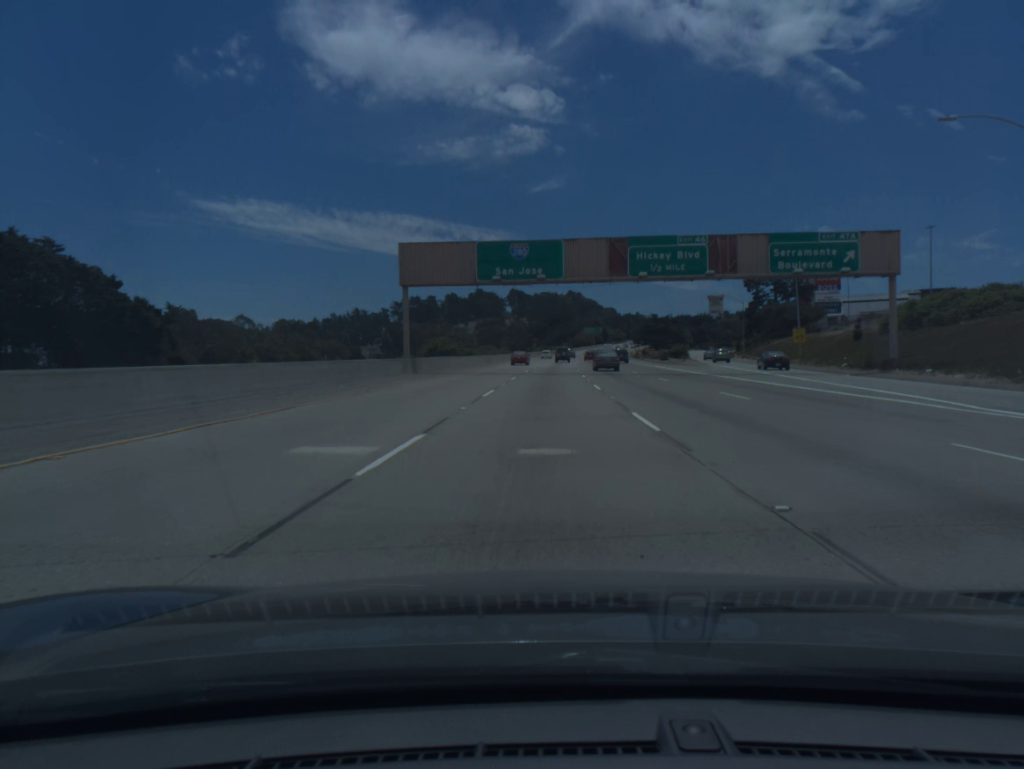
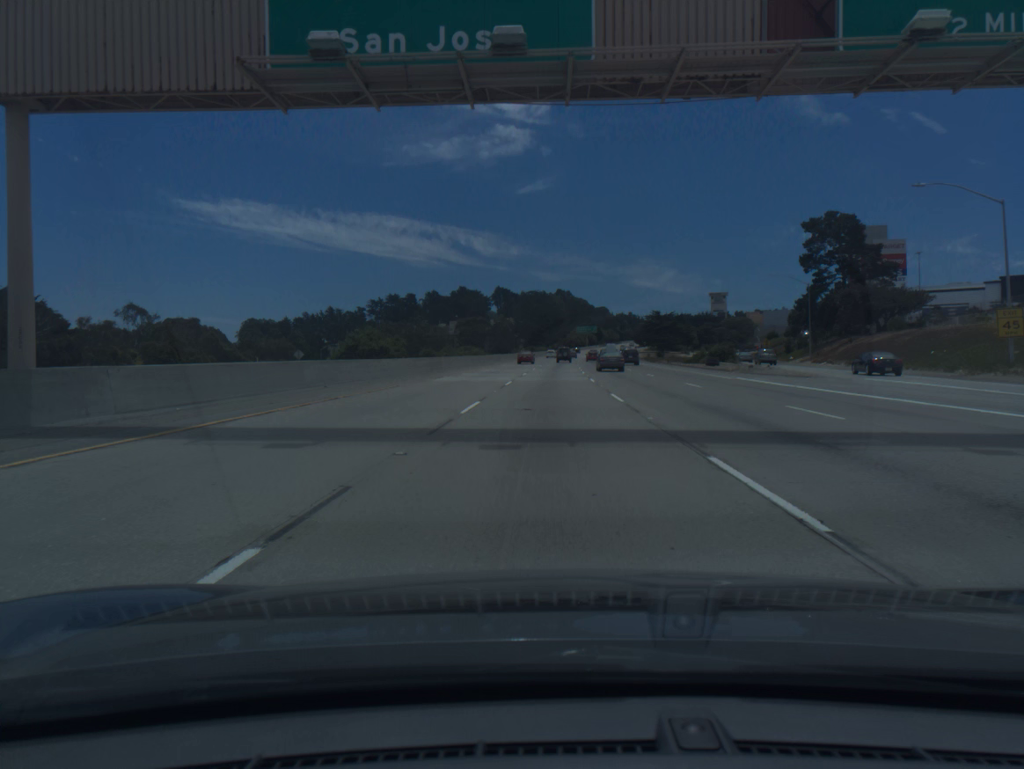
(+0.2, +36.4) m; +1°
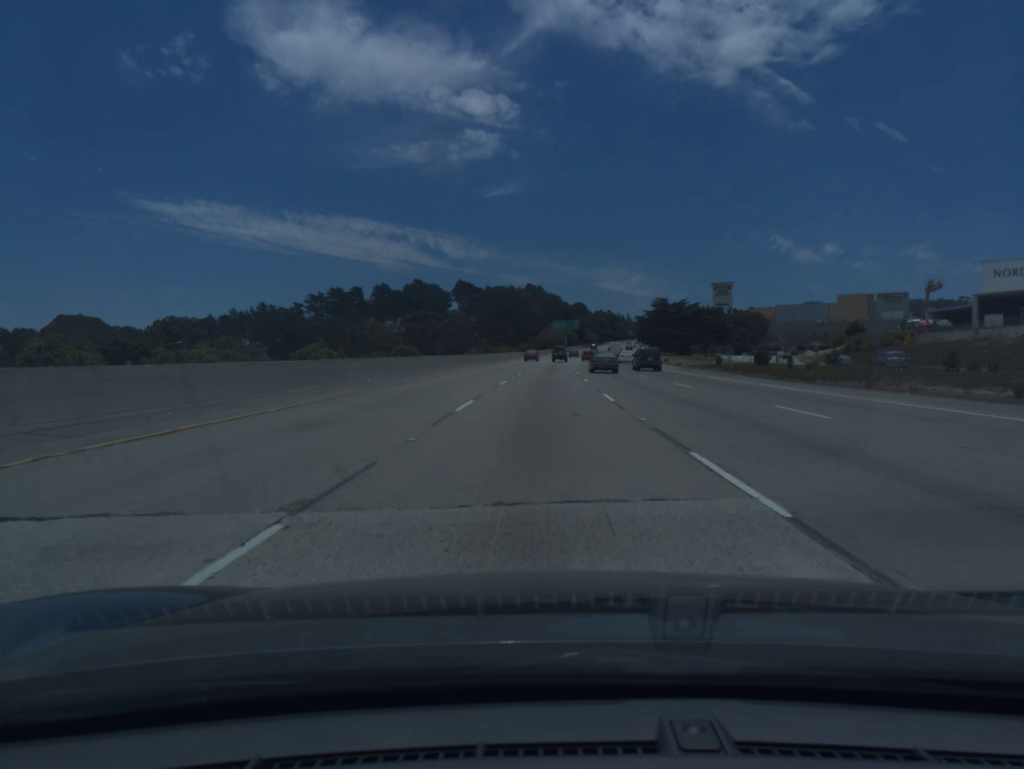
(+1.5, +72.8) m; +2°
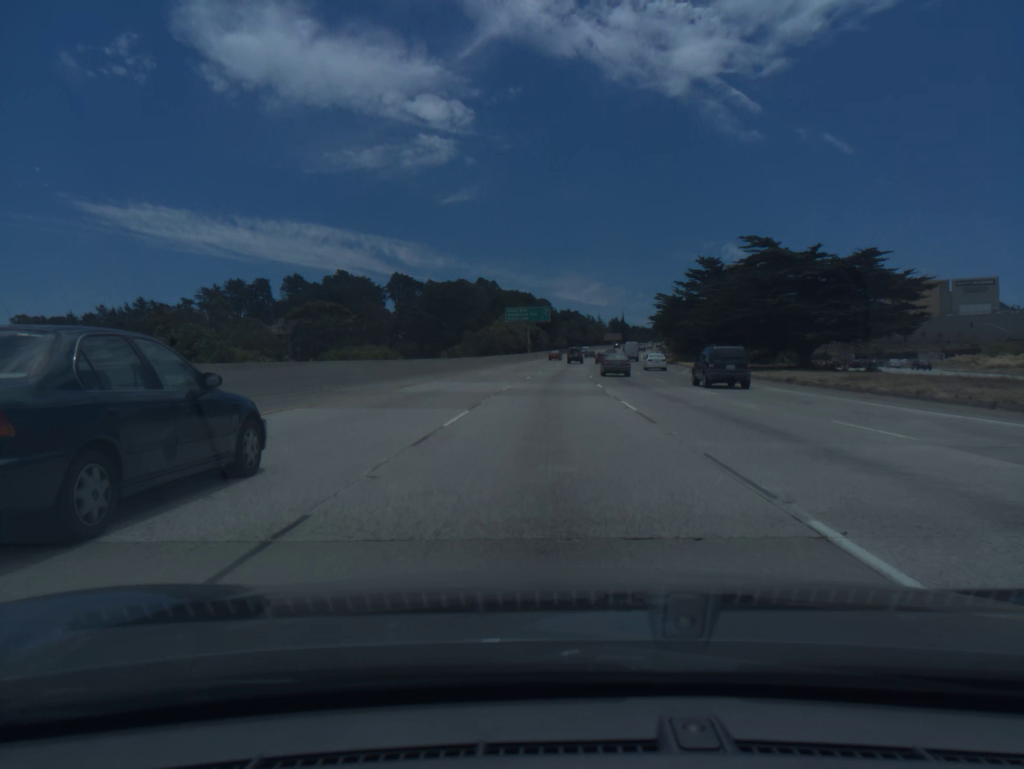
(+1.9, +91.0) m; +3°
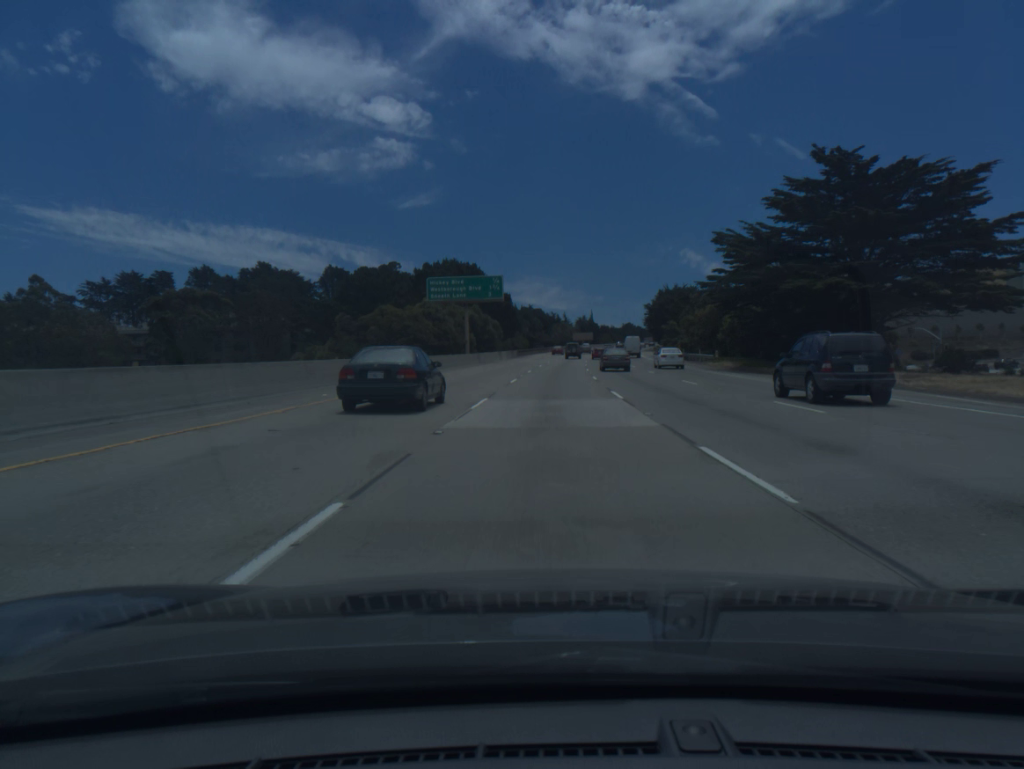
(+1.4, +54.7) m; +3°
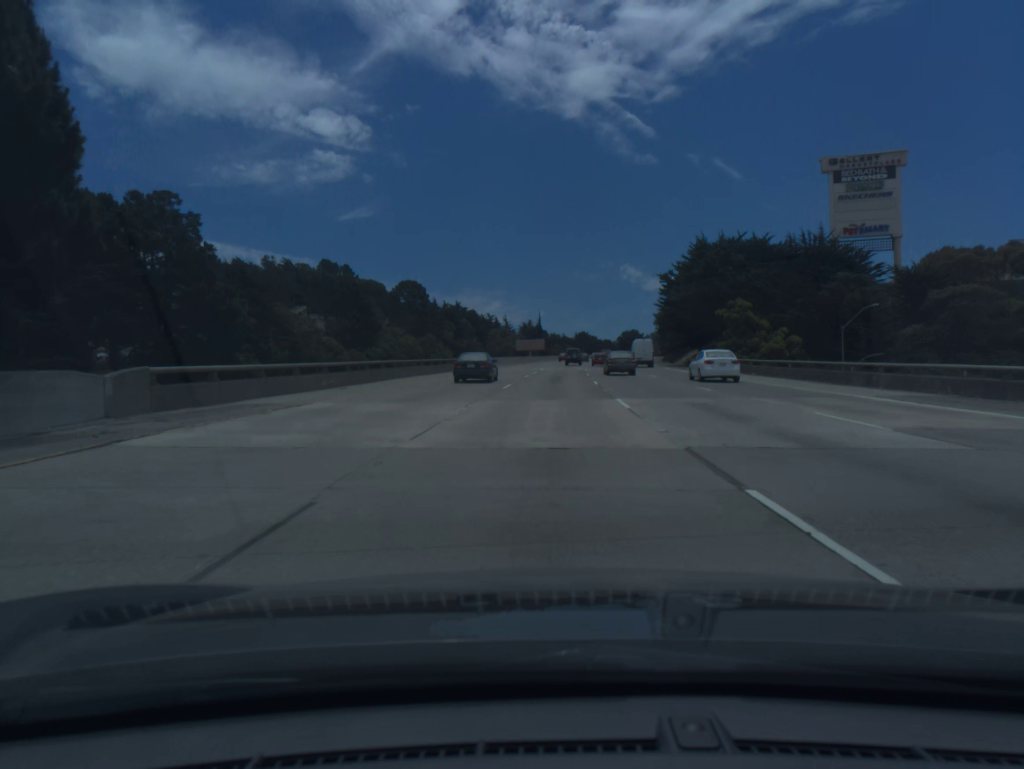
(+3.5, +91.0) m; +4°
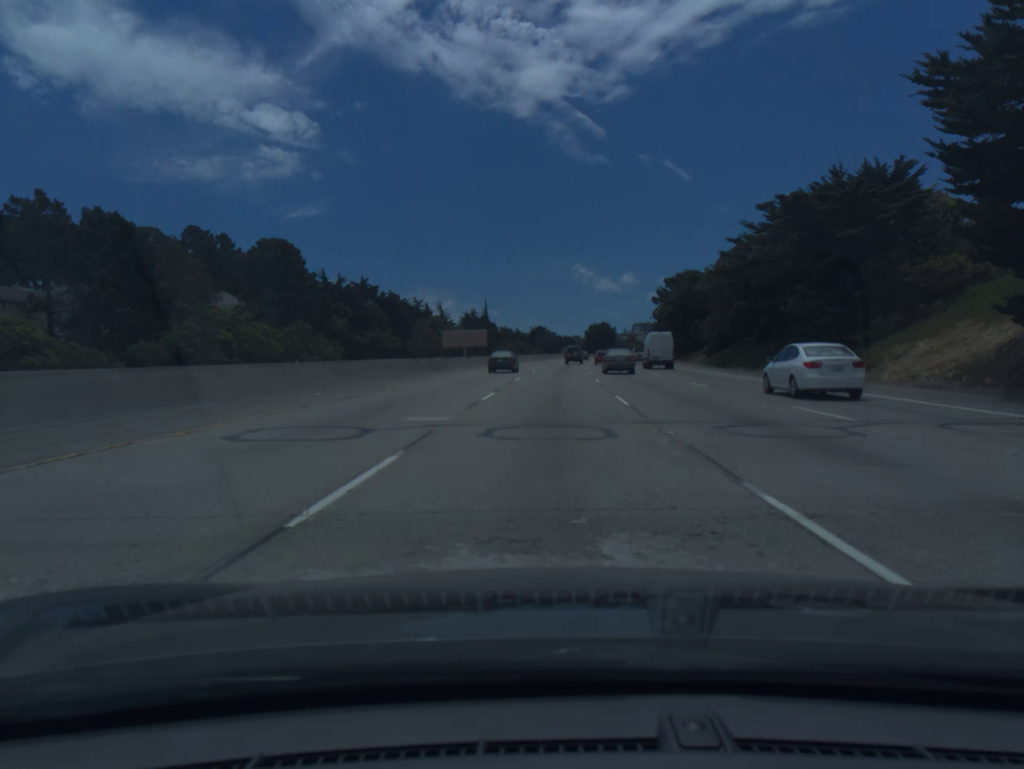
(+2.2, +72.5) m; +3°
